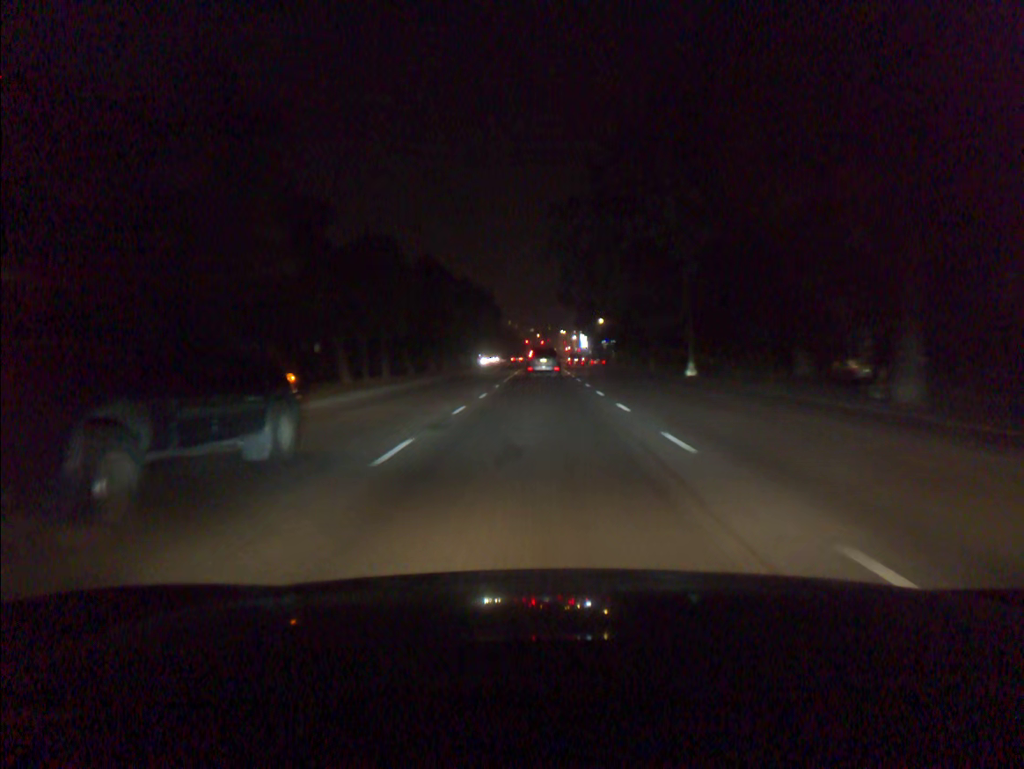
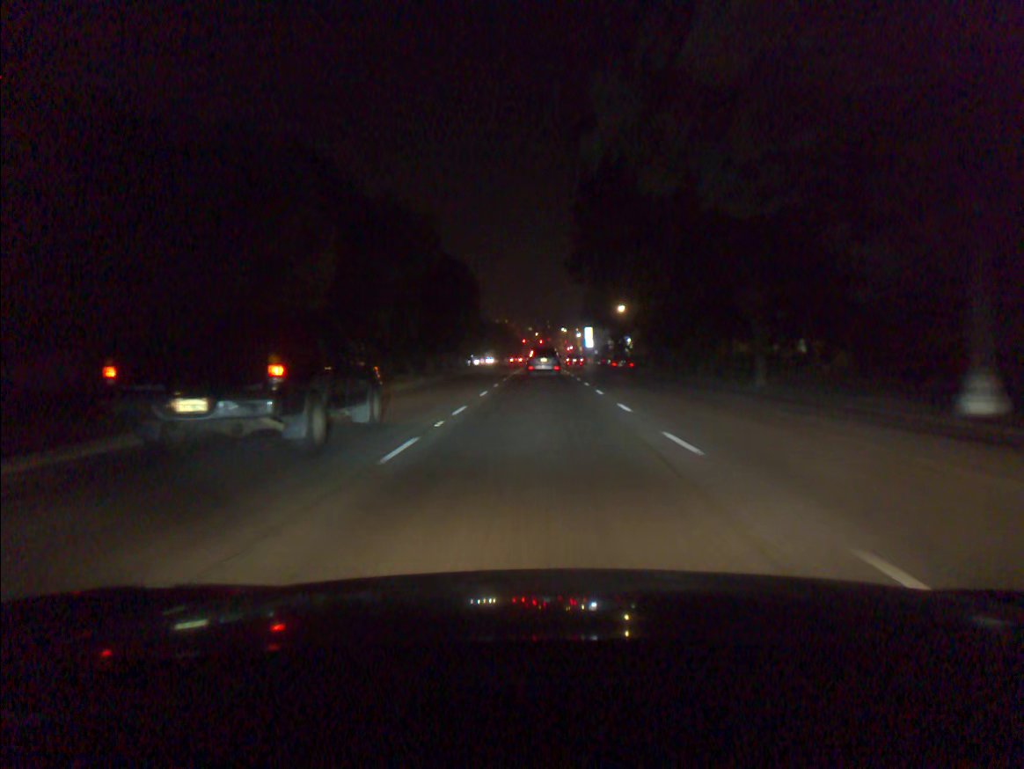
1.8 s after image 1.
(0.0, +28.7) m; 0°
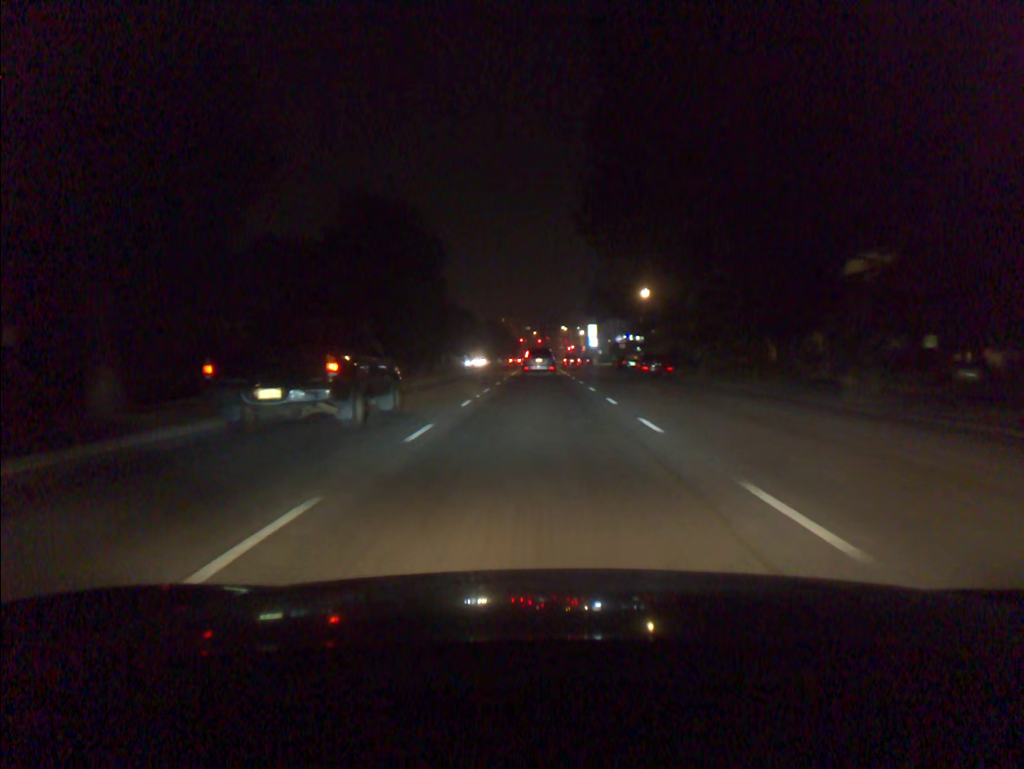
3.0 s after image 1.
(0.0, +19.4) m; 0°
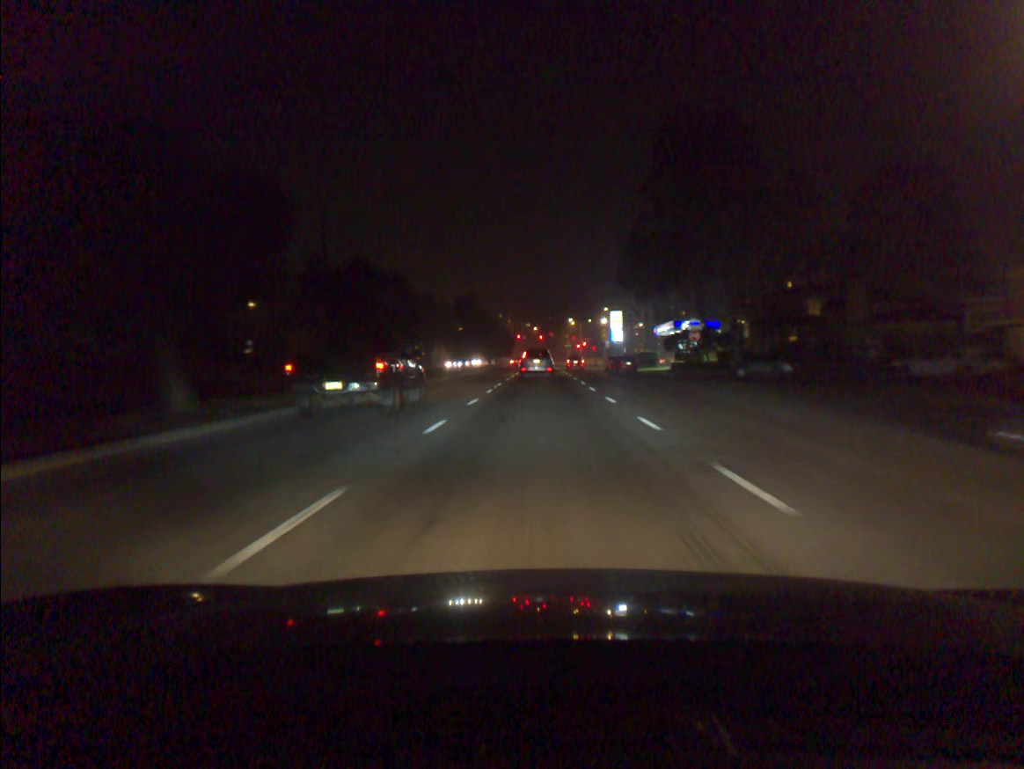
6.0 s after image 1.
(-0.2, +49.3) m; 0°
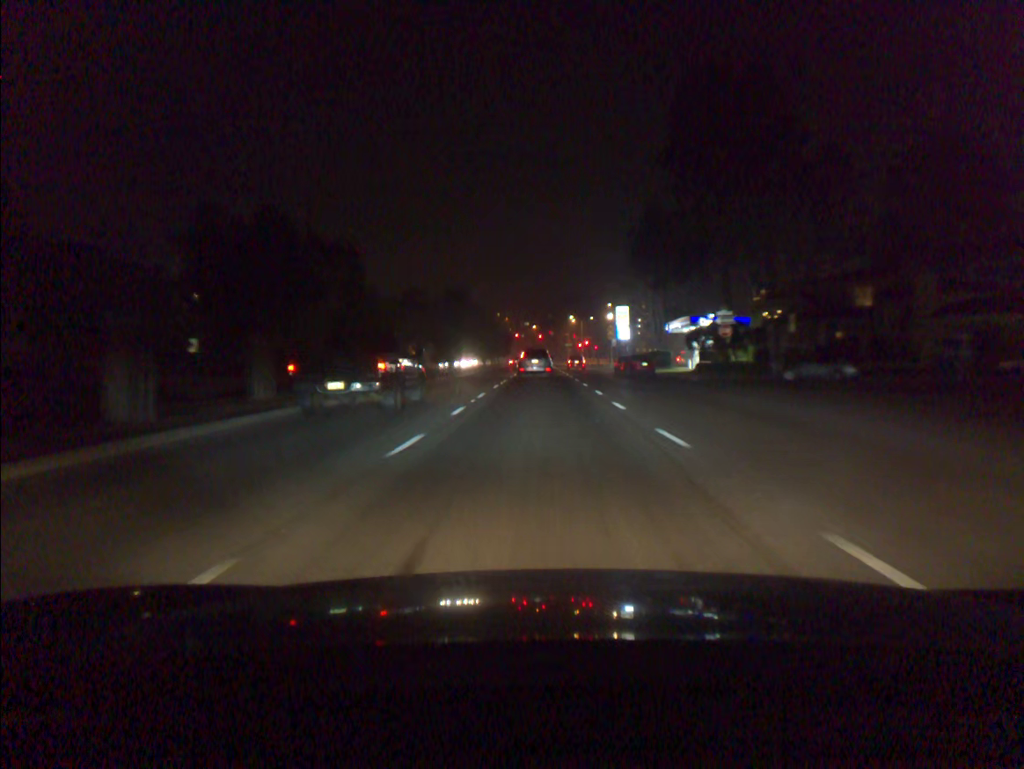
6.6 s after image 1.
(0.0, +10.0) m; 0°
